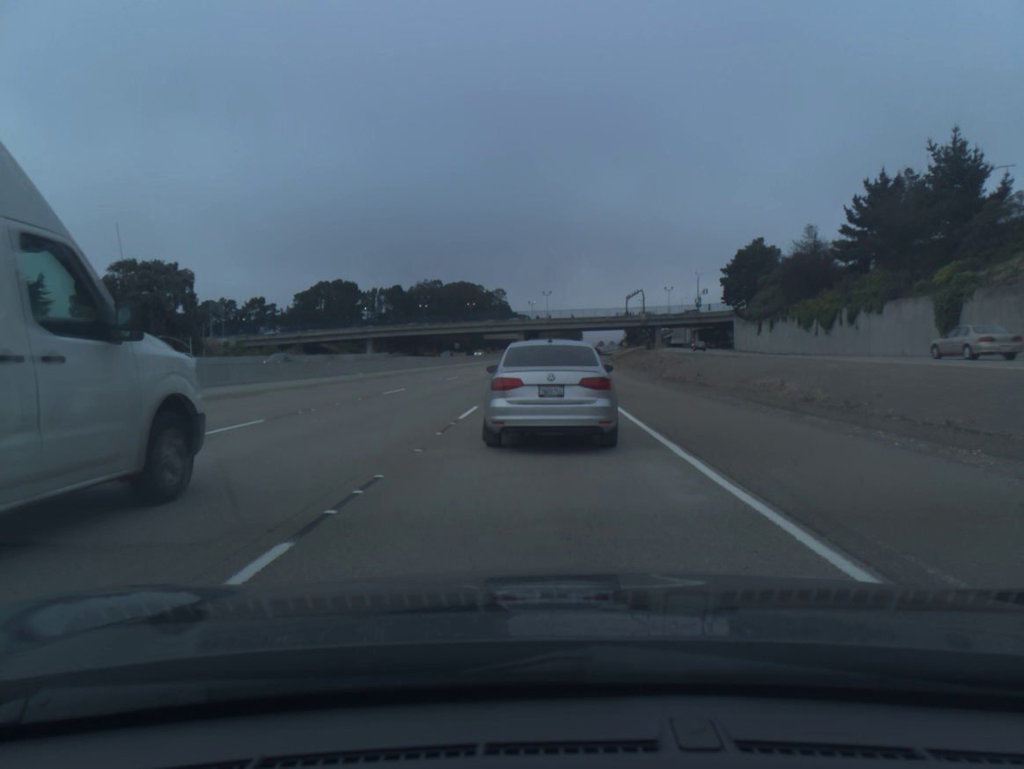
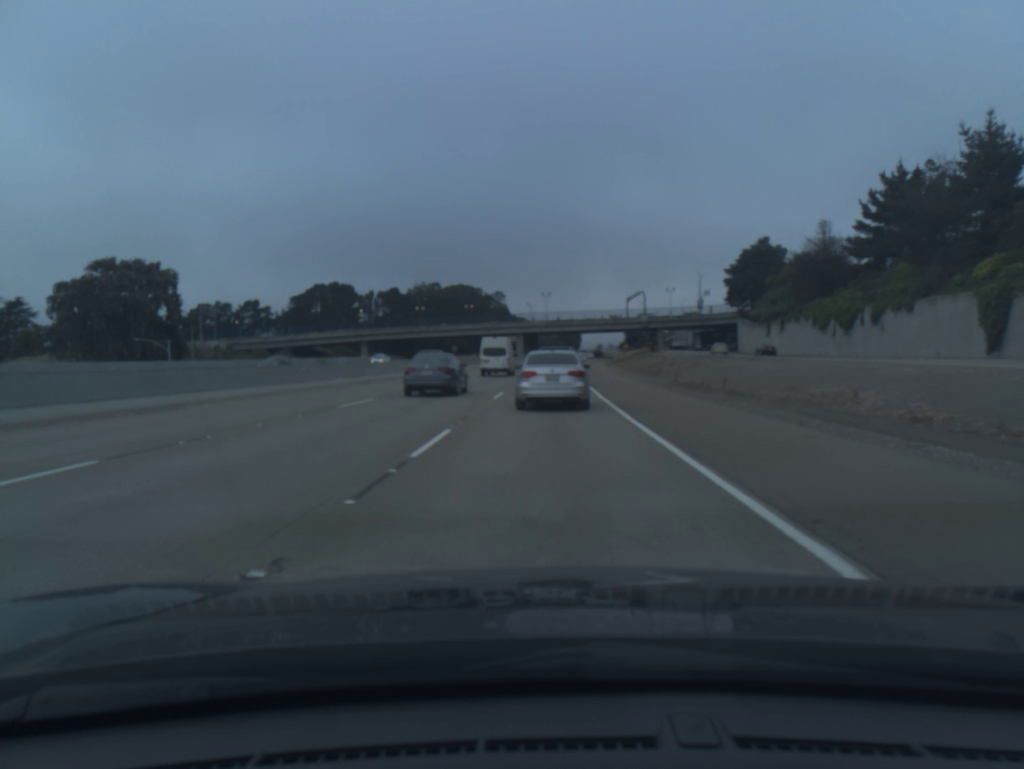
(0.0, +5.5) m; 0°
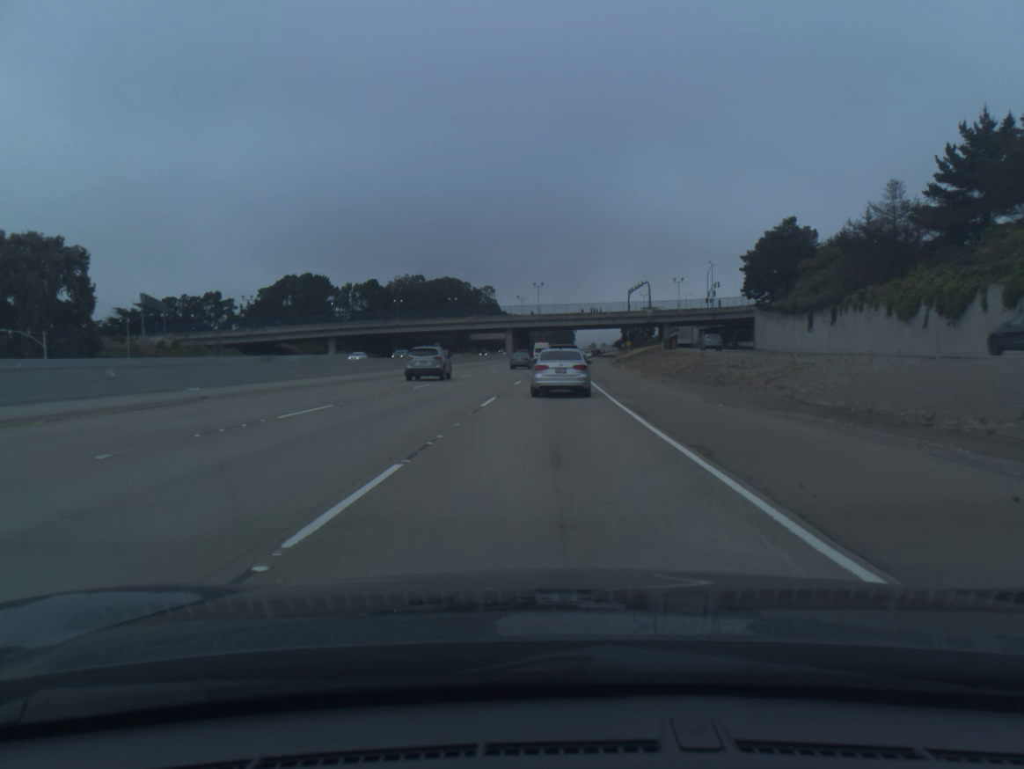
(0.0, +19.3) m; +1°
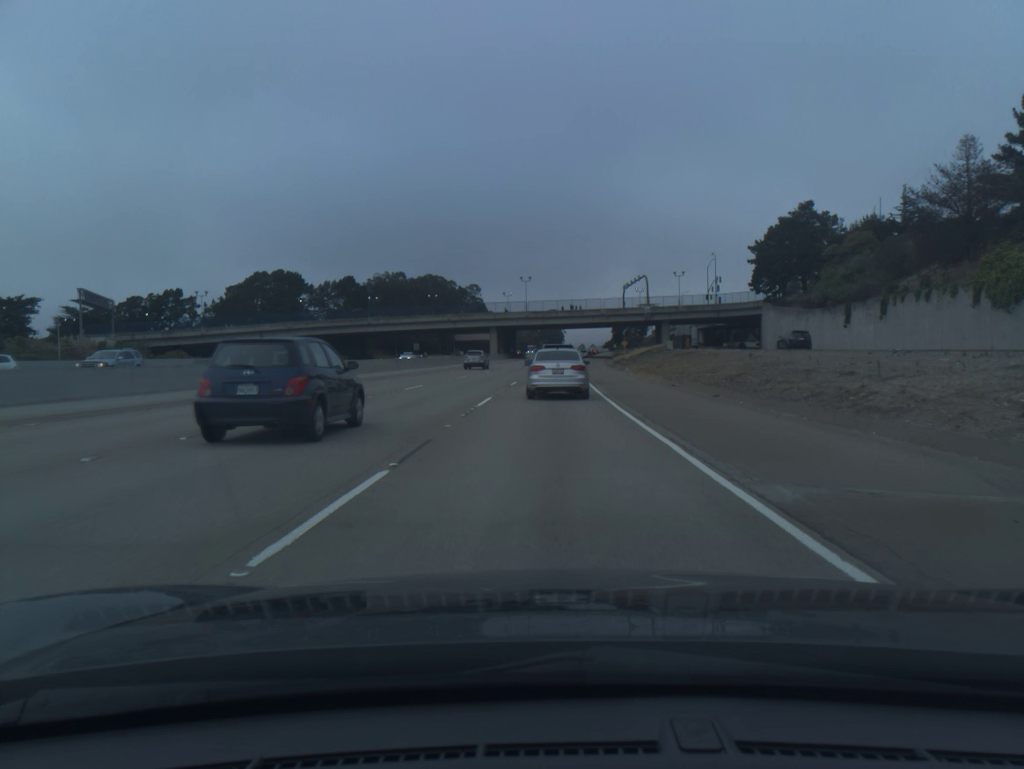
(+0.1, +14.6) m; +1°
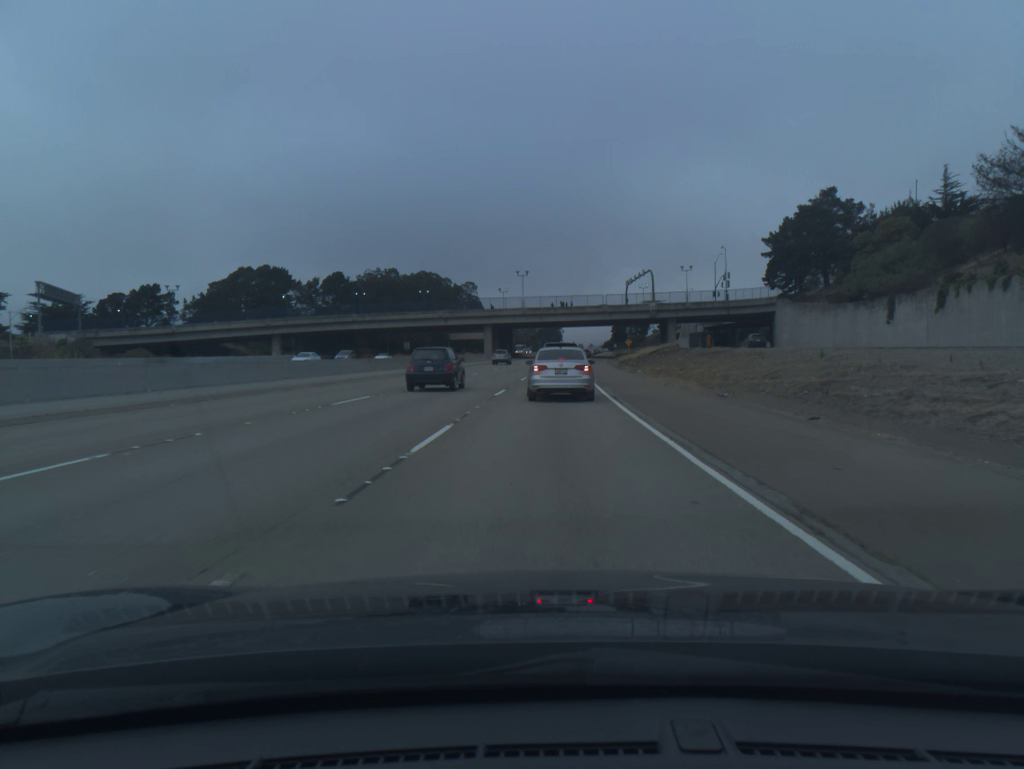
(0.0, +9.6) m; 0°
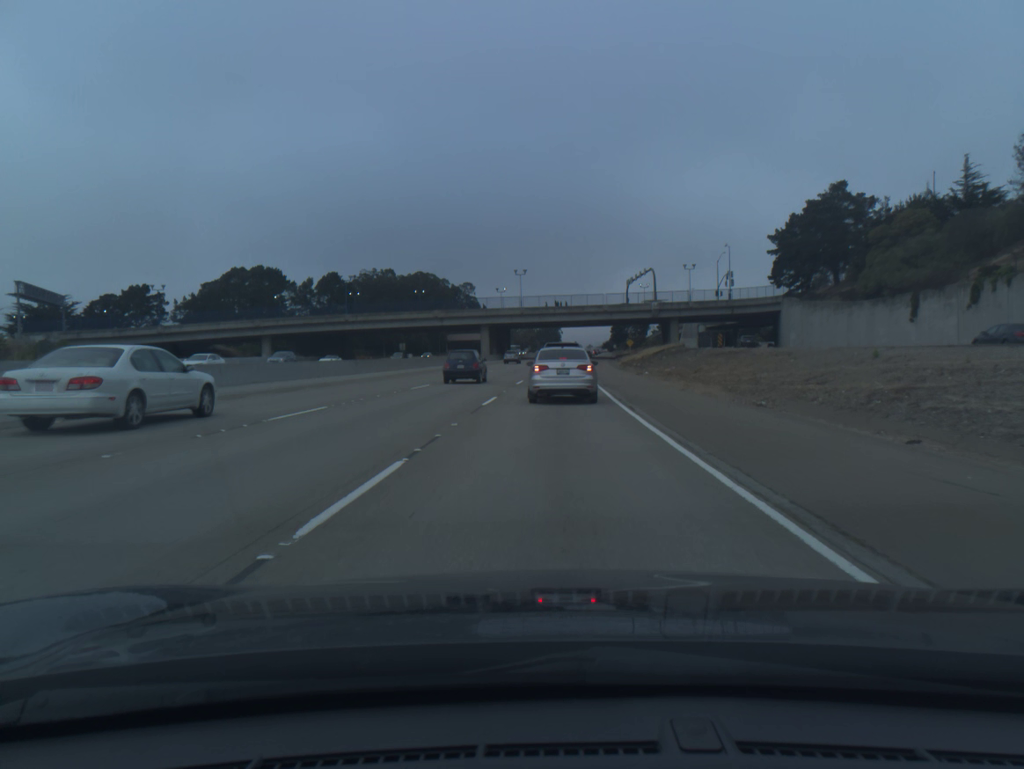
(0.0, +4.6) m; 0°
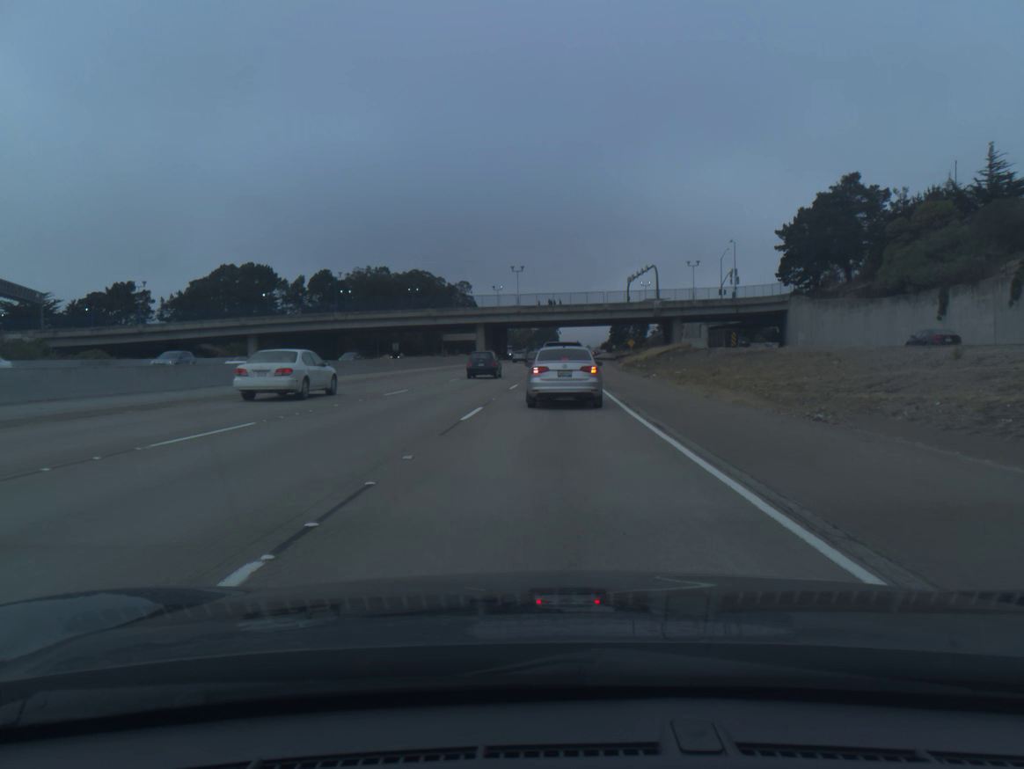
(0.0, +4.5) m; 0°
